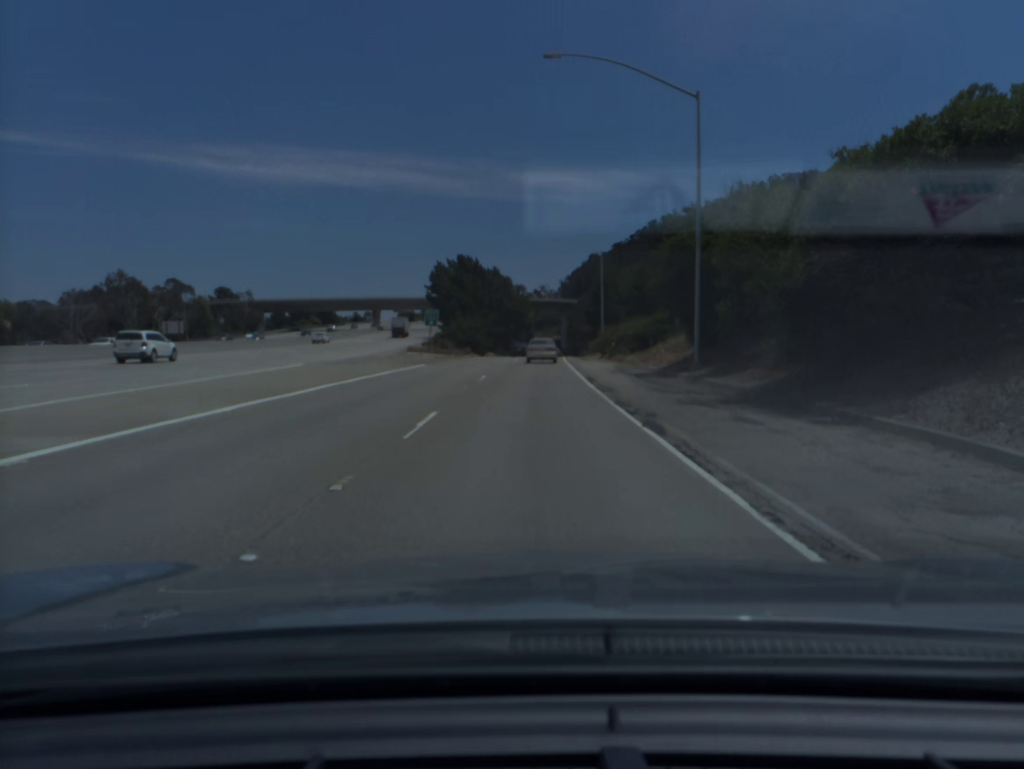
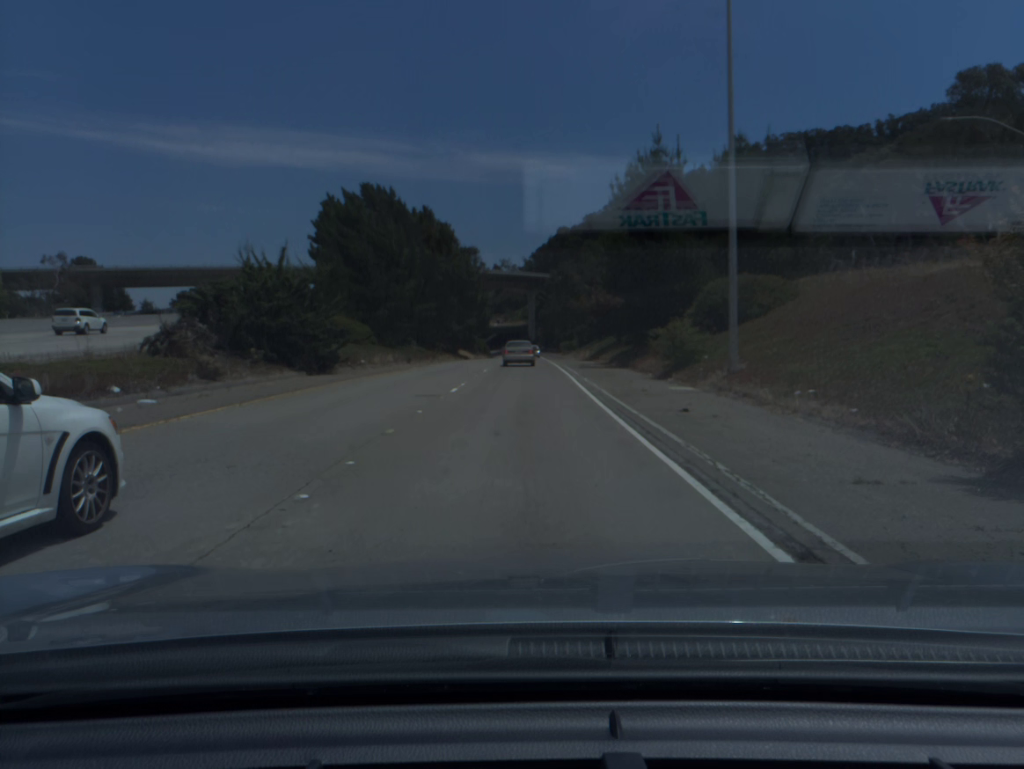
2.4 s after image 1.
(+1.5, +59.9) m; +3°
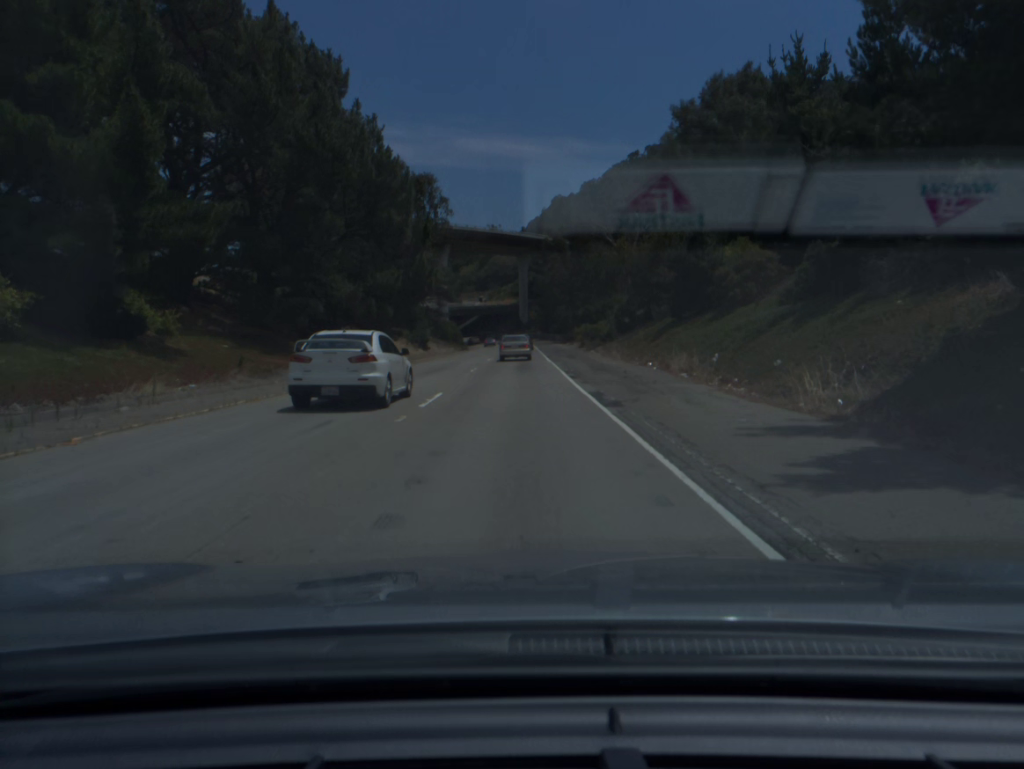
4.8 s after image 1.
(+0.4, +58.4) m; +1°
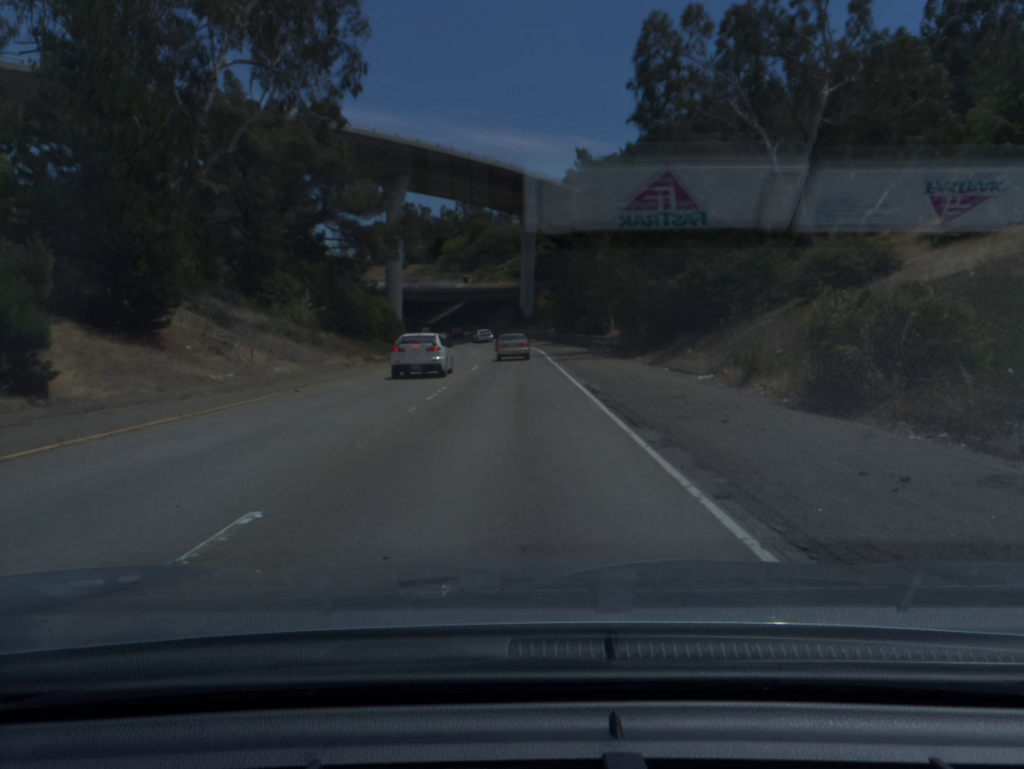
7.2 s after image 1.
(-0.3, +57.6) m; 0°
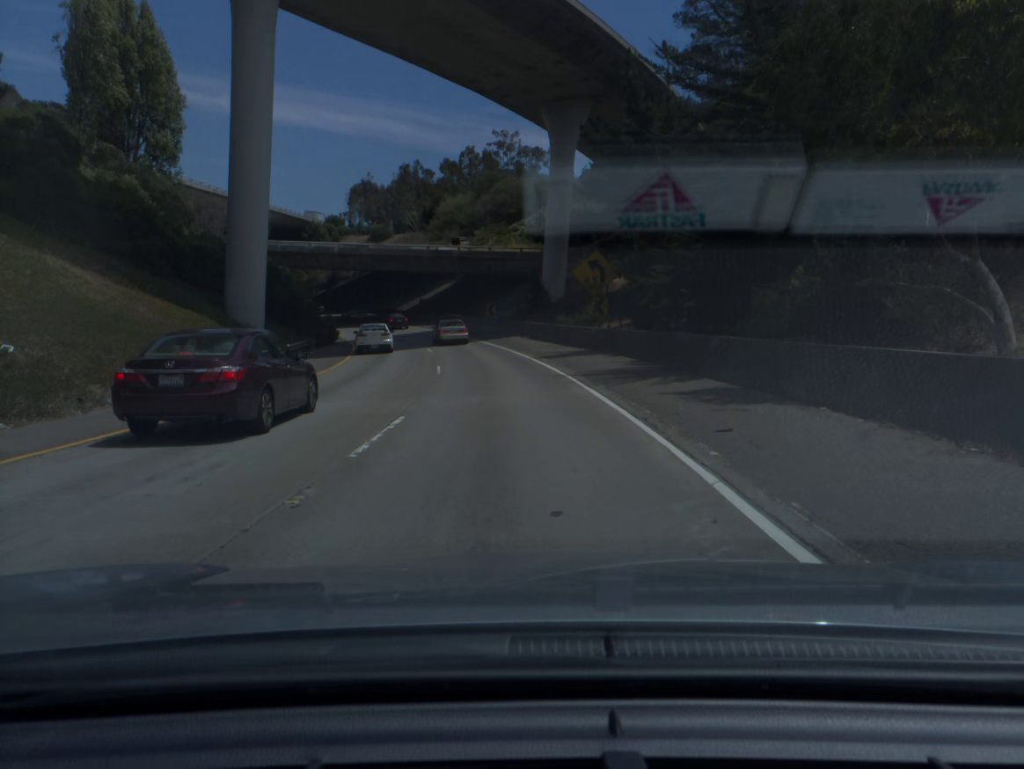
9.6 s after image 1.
(0.0, +53.1) m; -1°
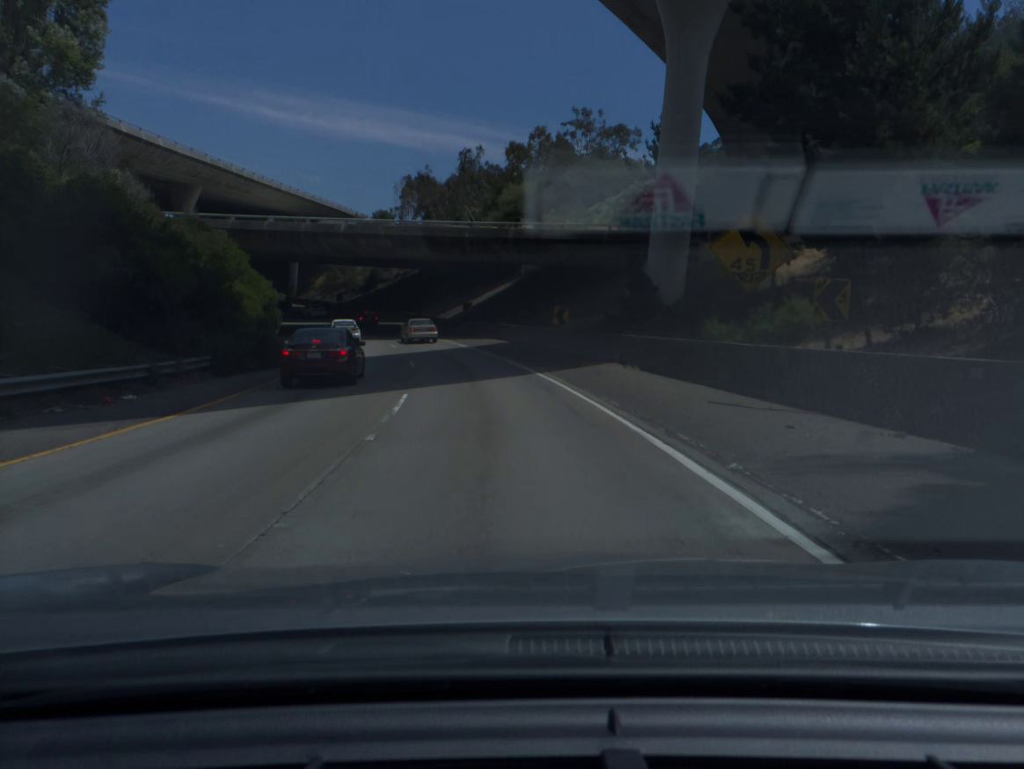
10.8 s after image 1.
(-0.9, +24.9) m; -5°
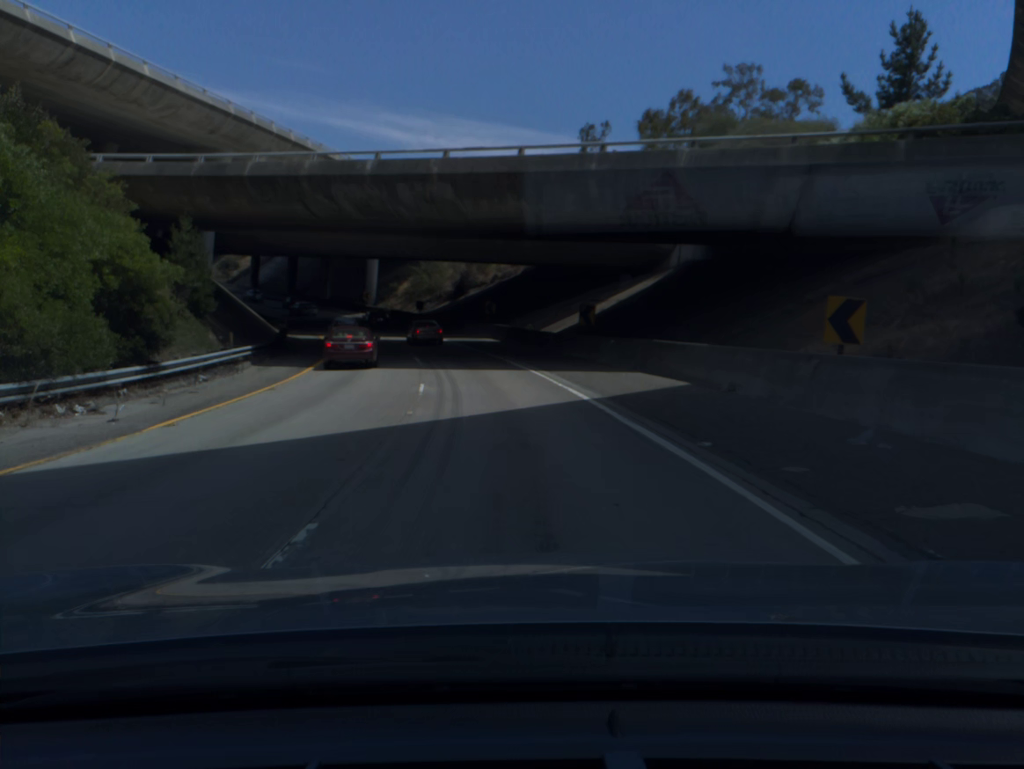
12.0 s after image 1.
(-1.8, +24.8) m; -8°
